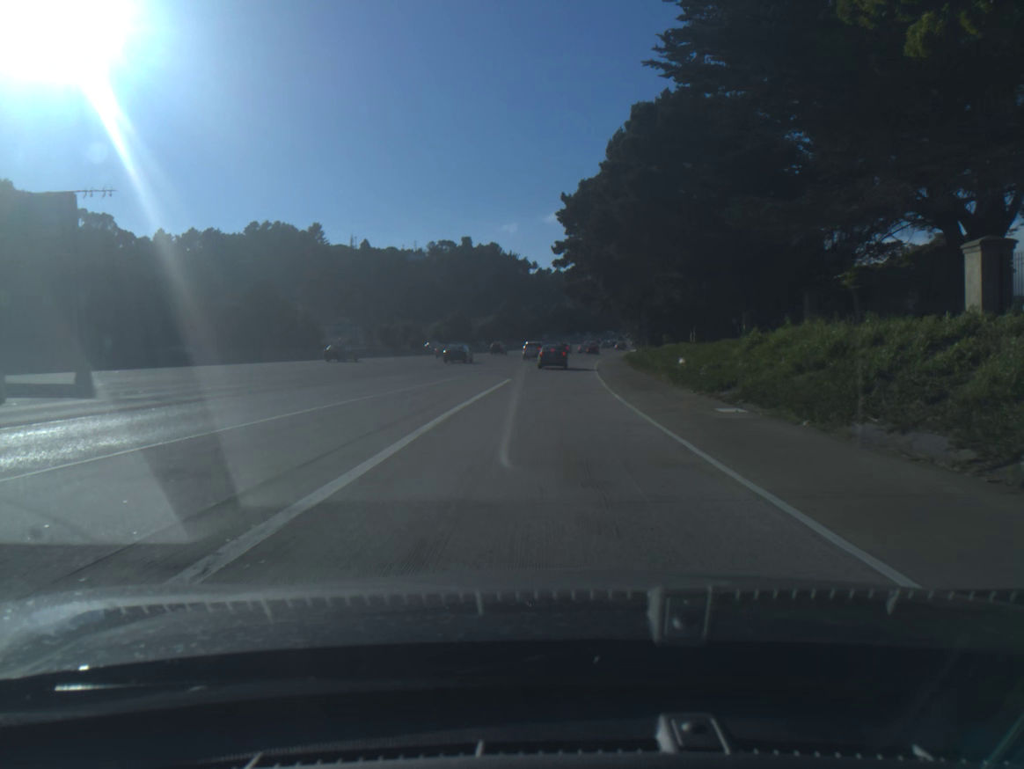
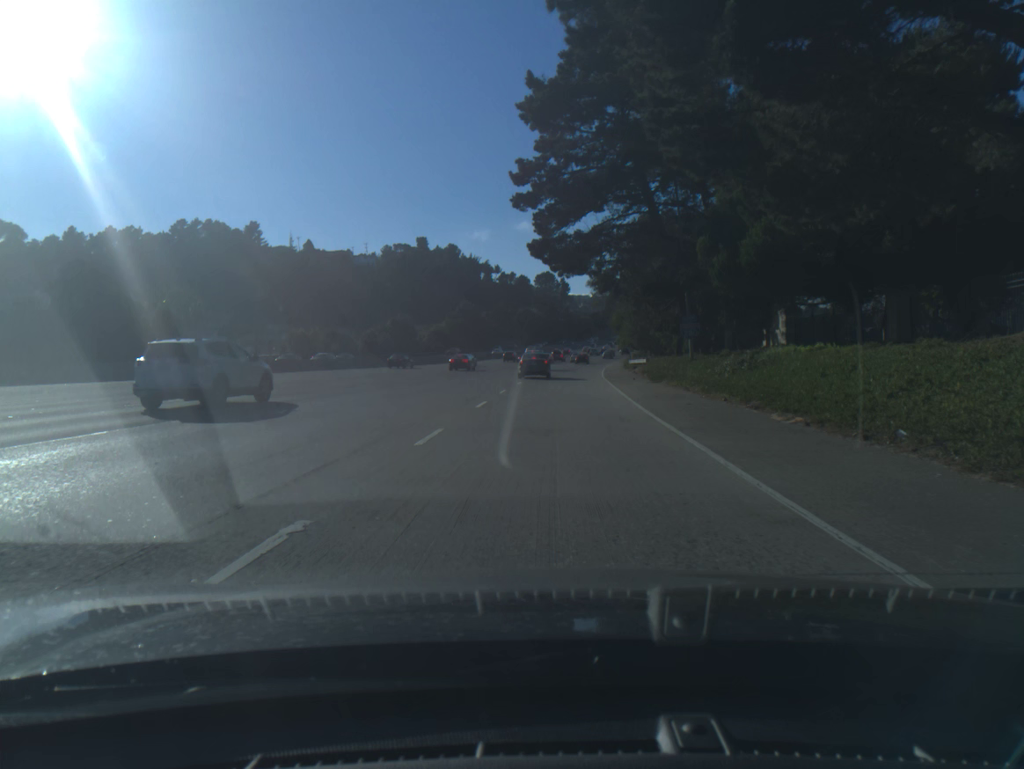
(+0.8, +38.0) m; +3°
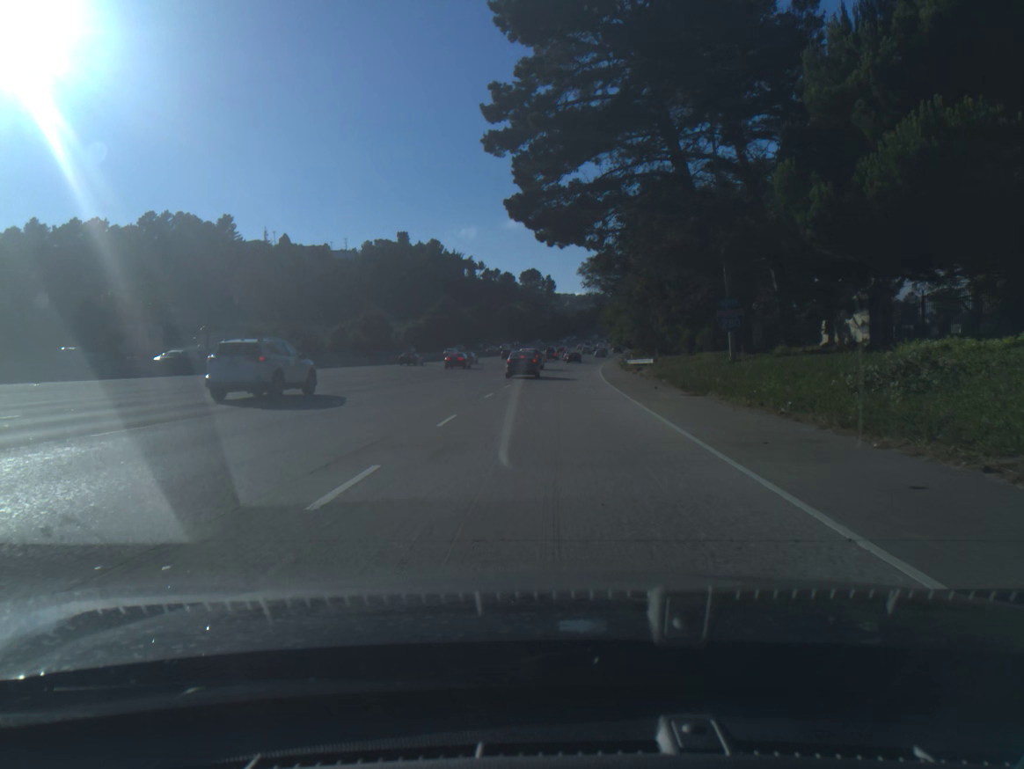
(+0.1, +12.3) m; +1°
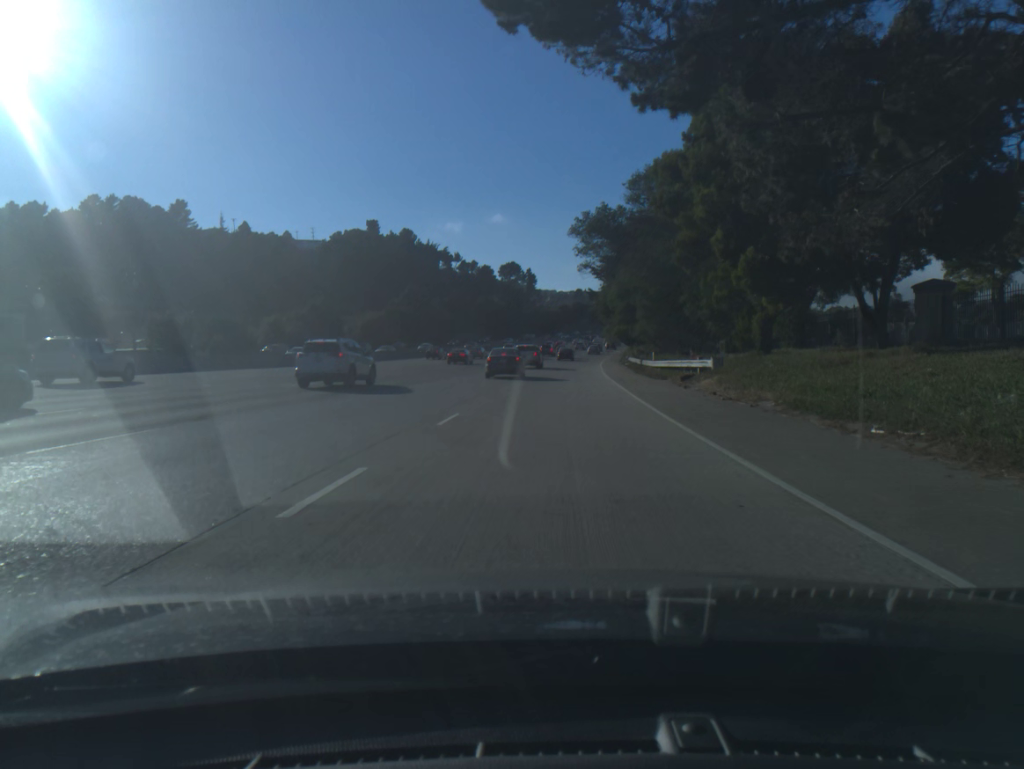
(+0.3, +23.6) m; +1°
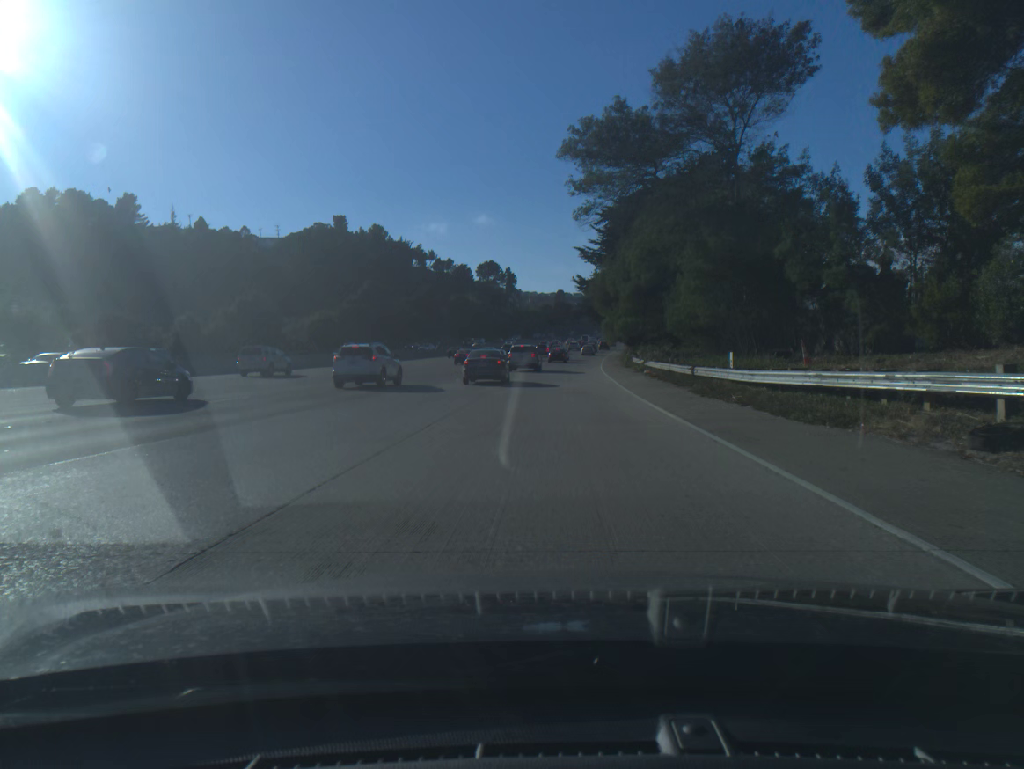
(+0.3, +22.1) m; +1°
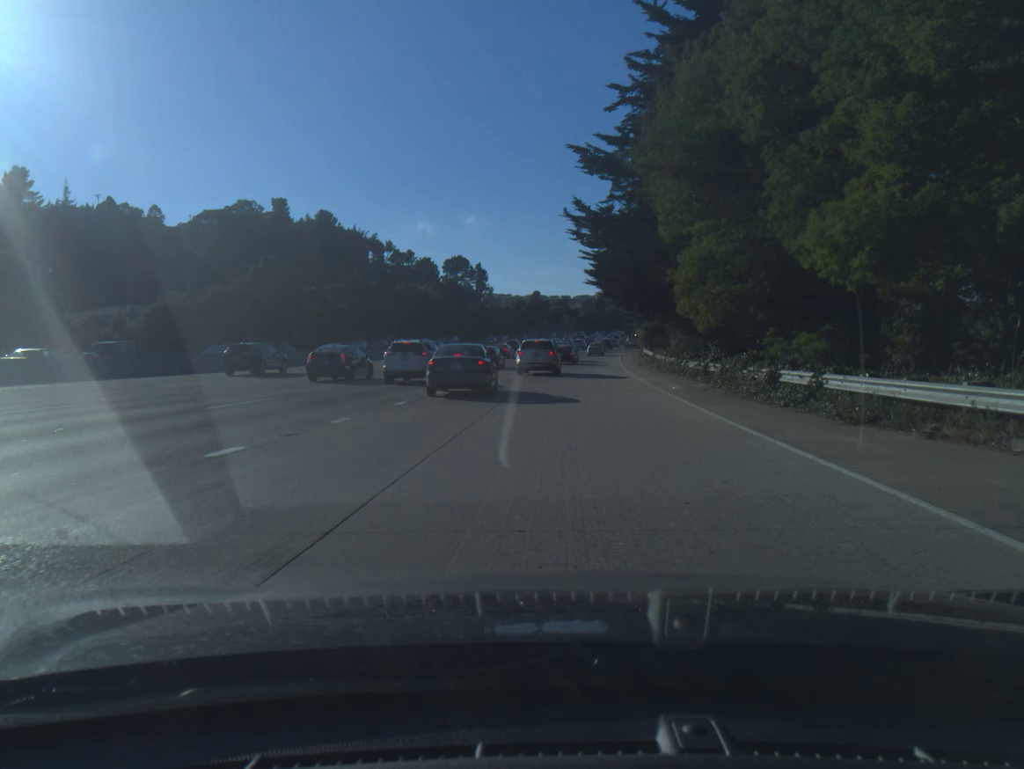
(+0.8, +46.3) m; +2°
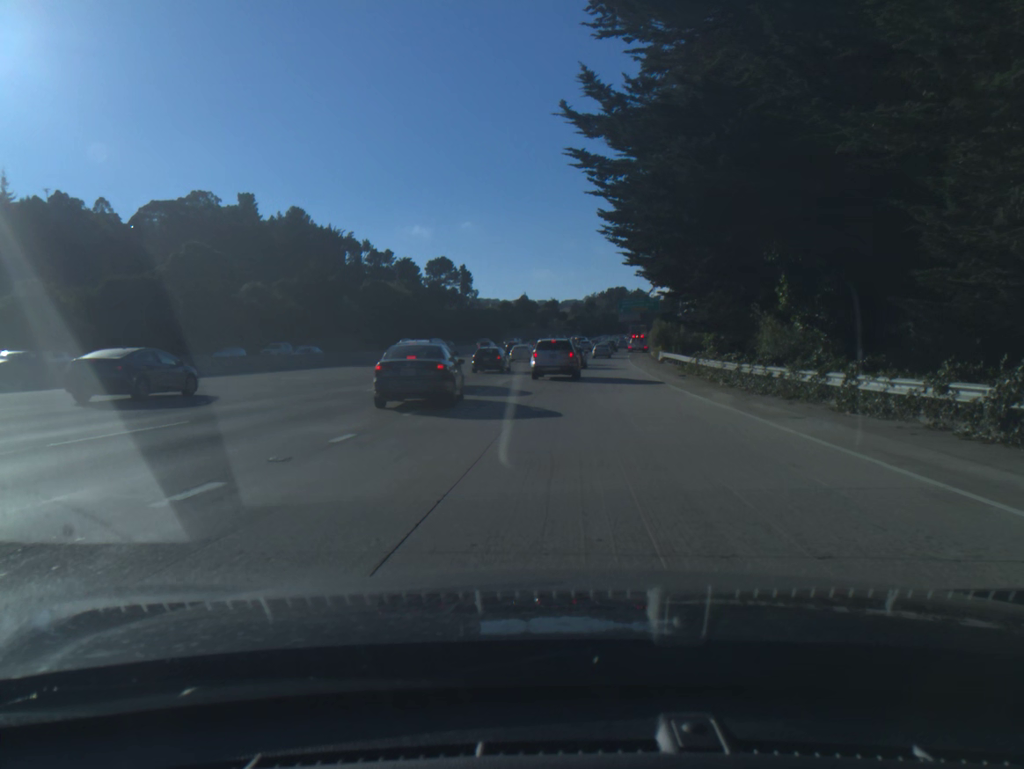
(+0.1, +21.1) m; 0°
